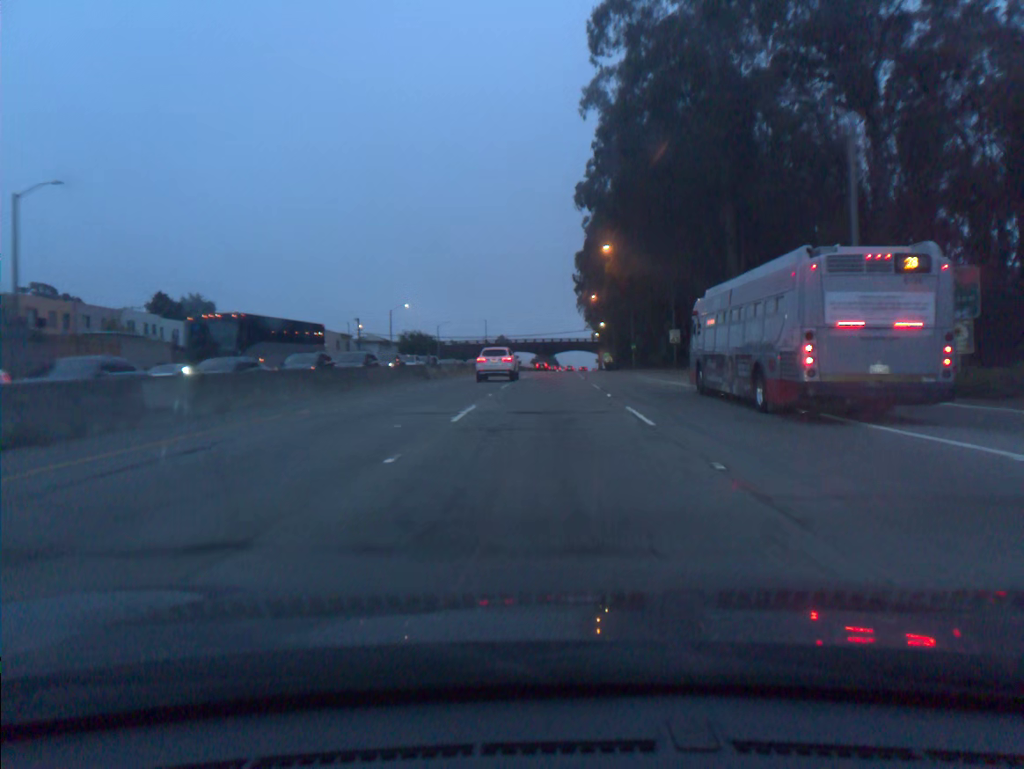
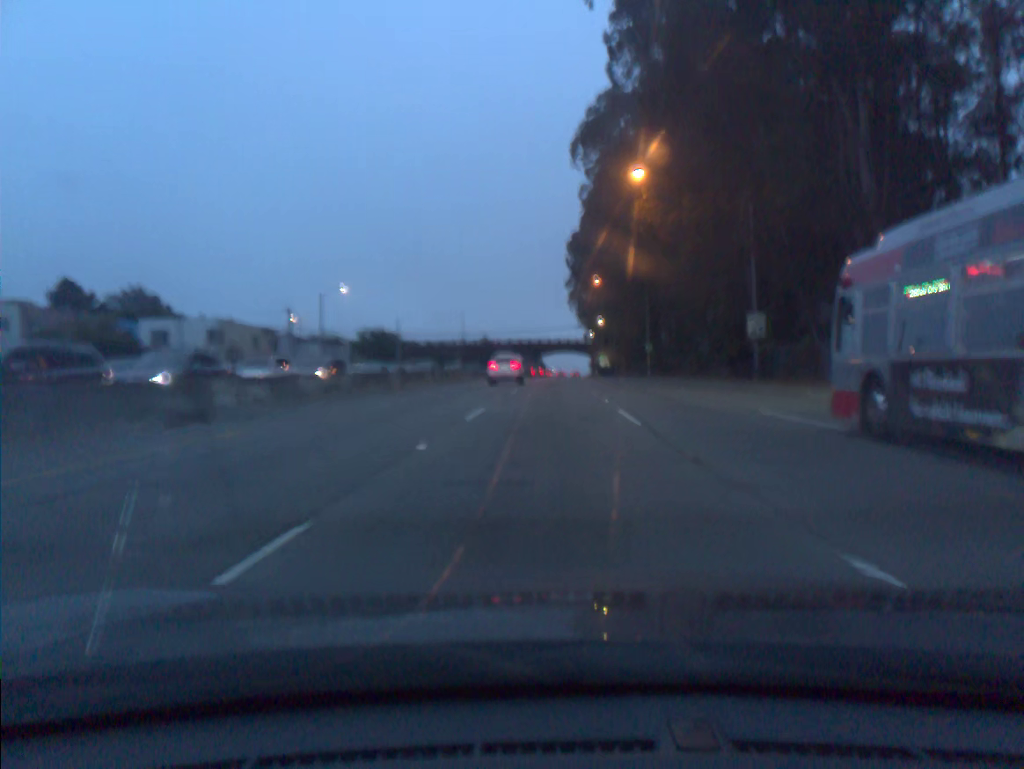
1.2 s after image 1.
(+0.2, +27.9) m; +1°
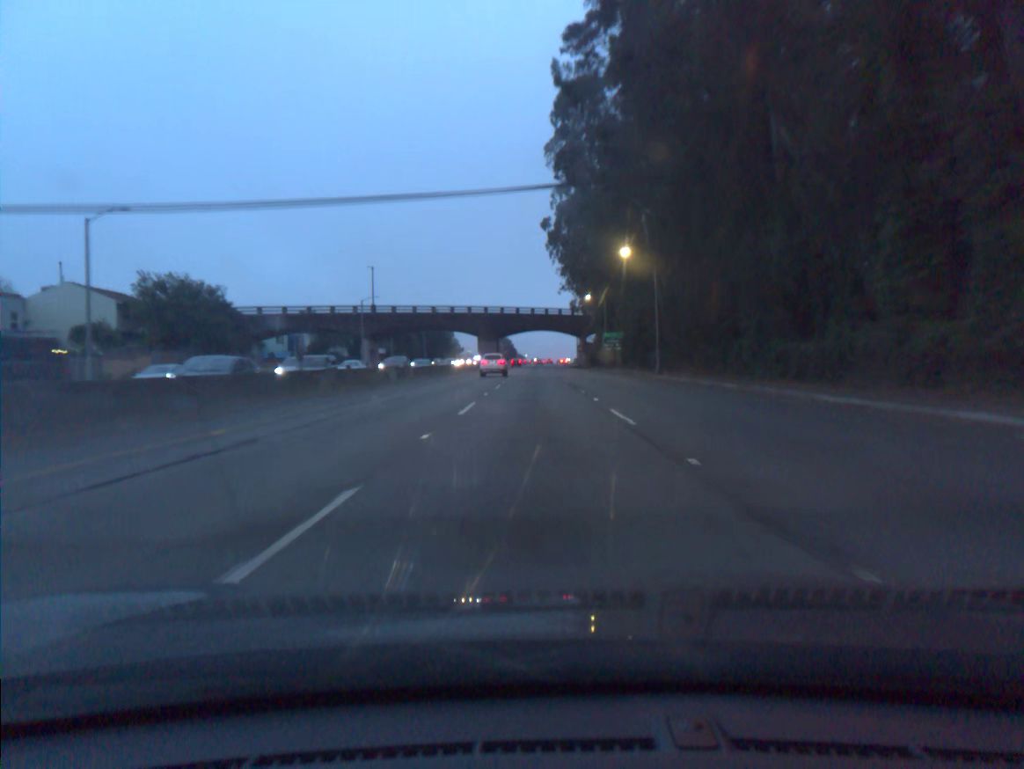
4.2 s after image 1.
(+1.5, +72.3) m; +2°
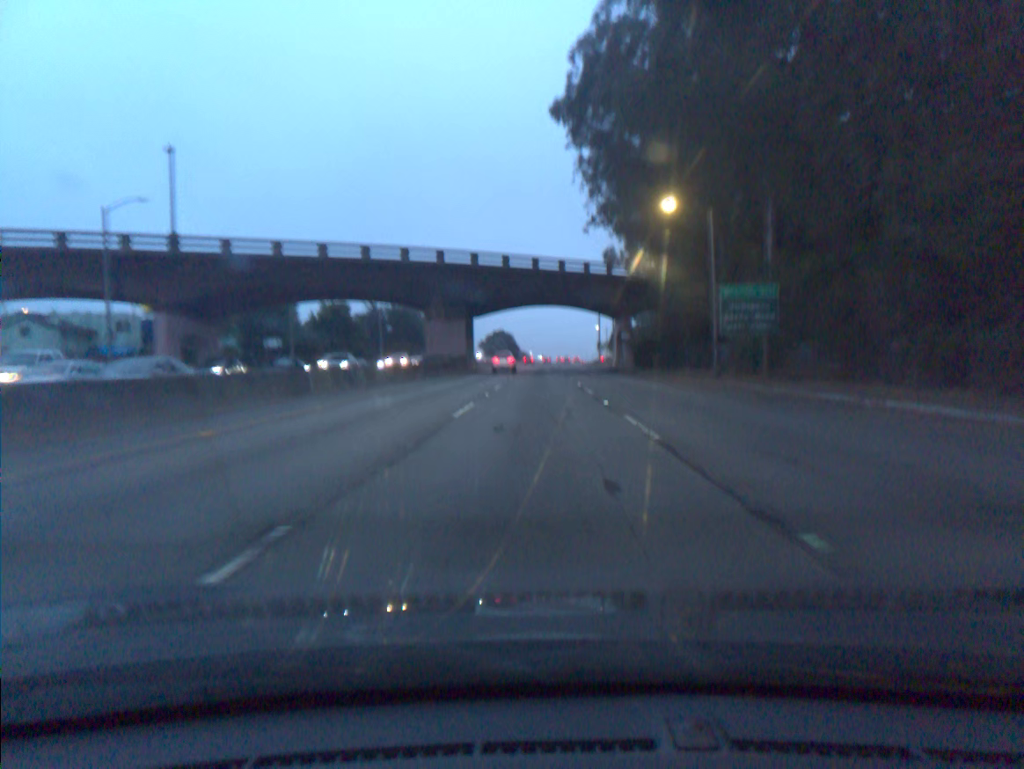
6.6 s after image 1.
(-0.3, +61.1) m; -1°
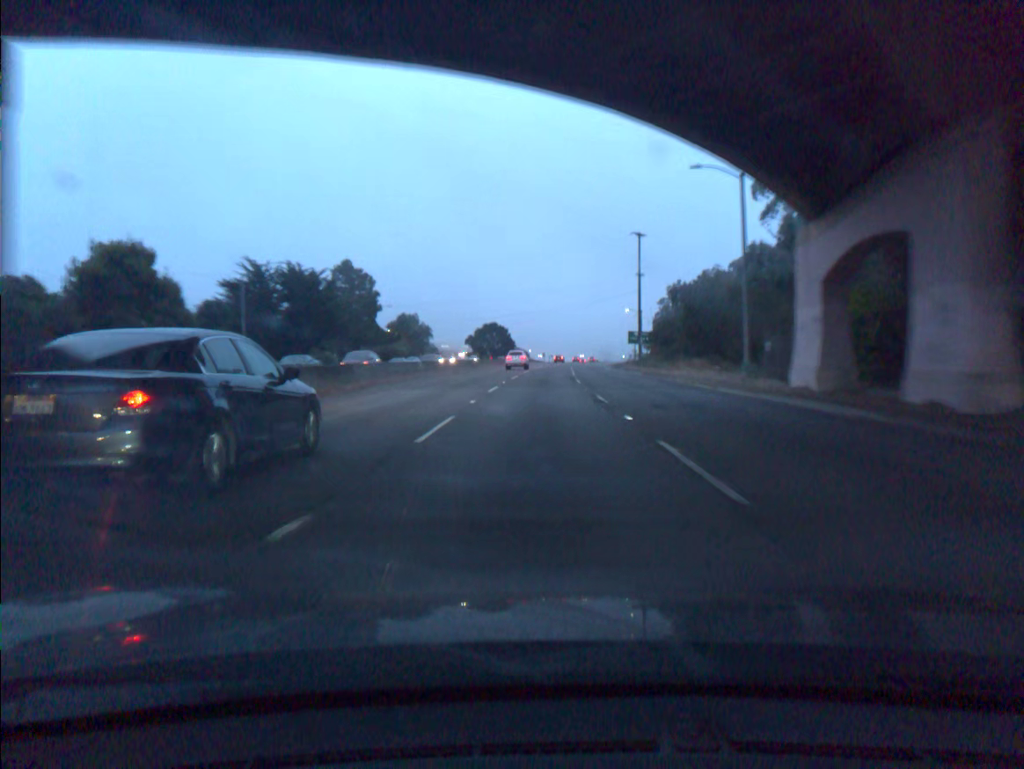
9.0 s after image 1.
(+0.1, +63.8) m; 0°
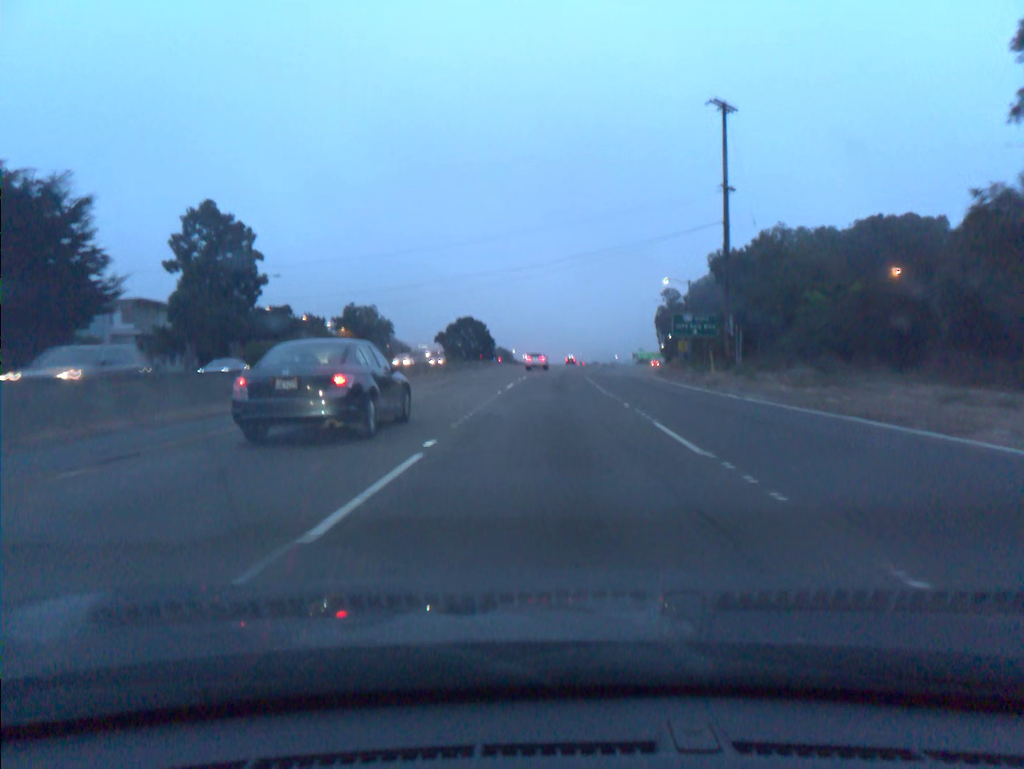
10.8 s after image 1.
(+0.2, +49.3) m; +1°
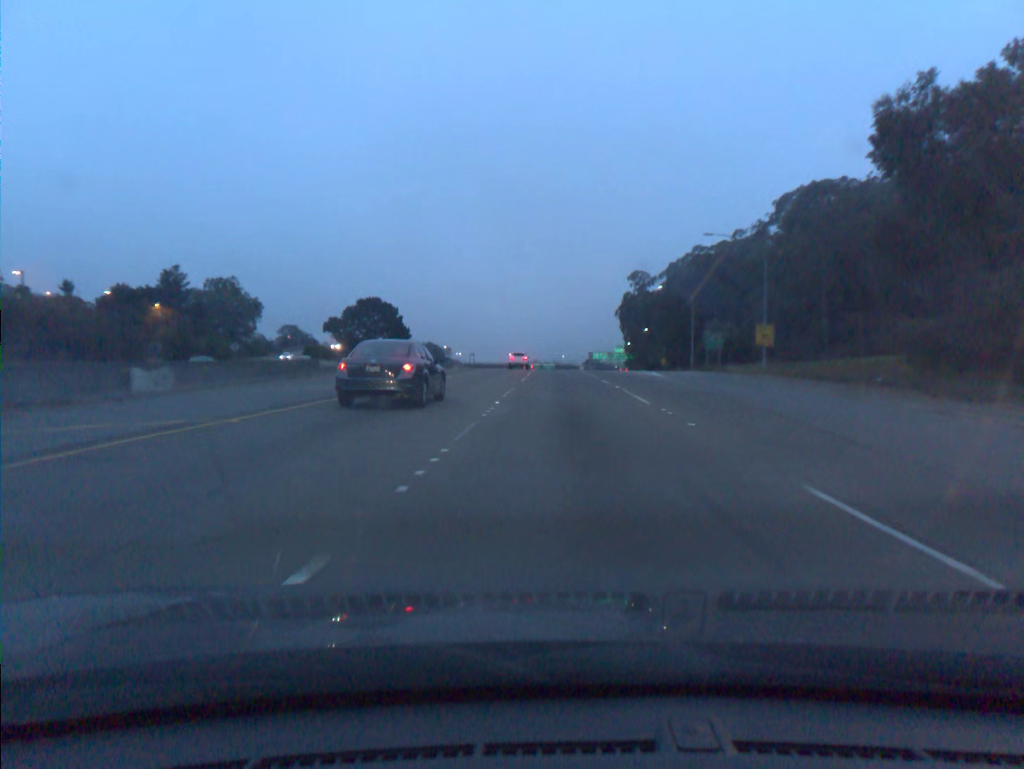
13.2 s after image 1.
(+2.0, +66.7) m; +4°
